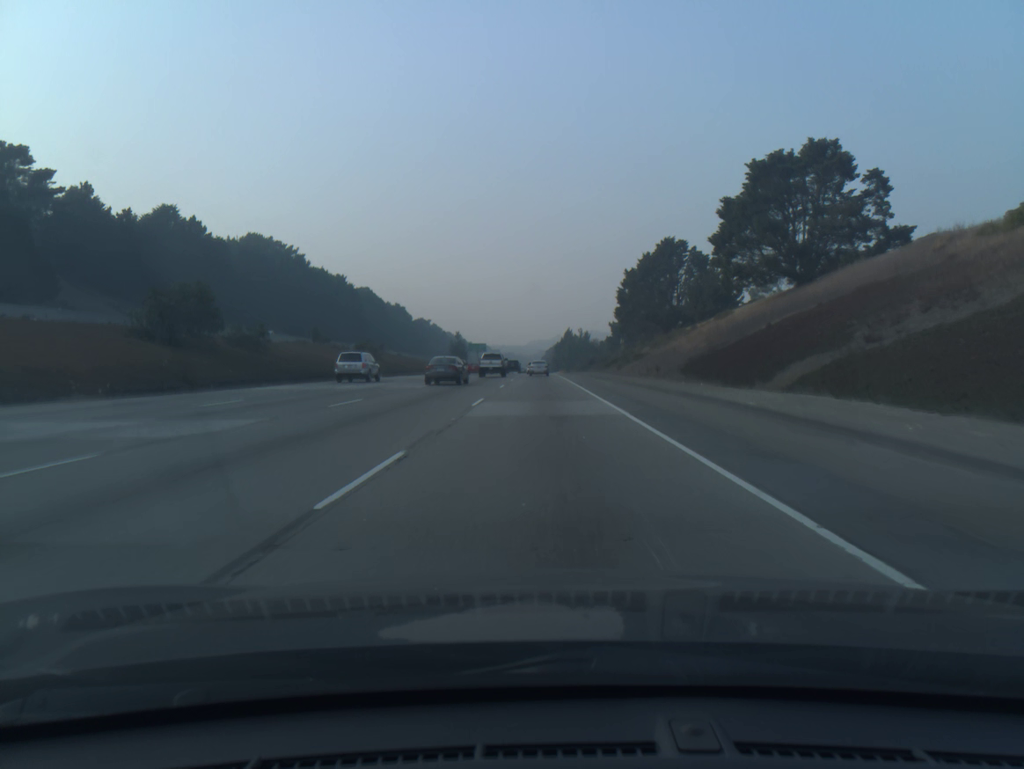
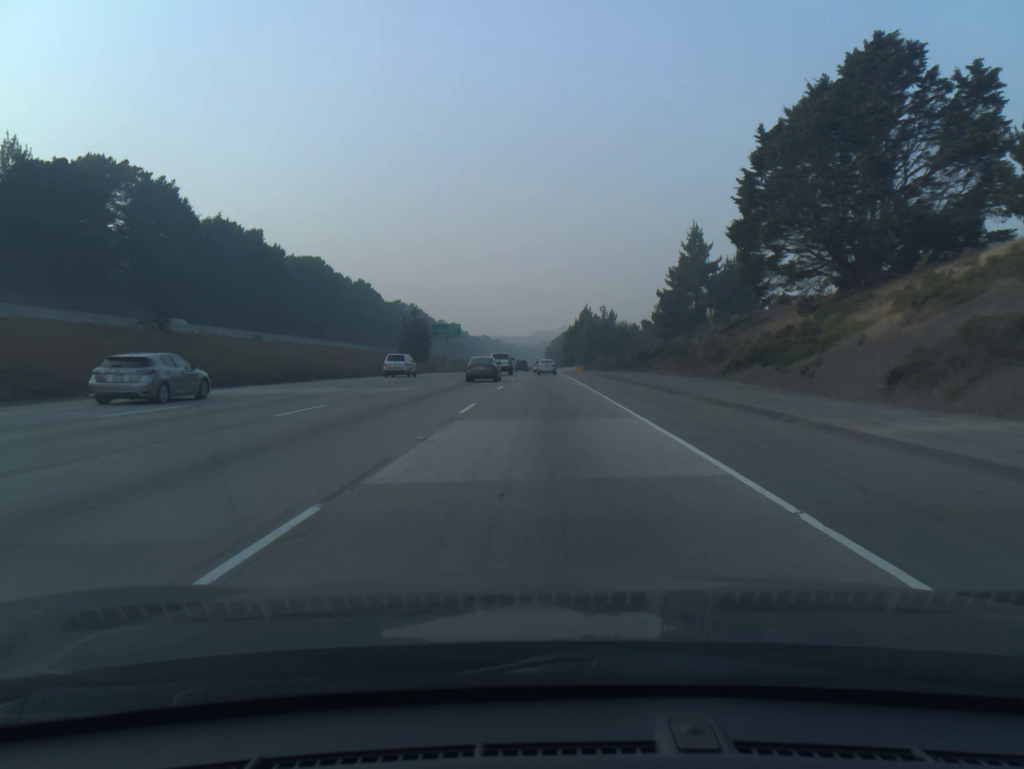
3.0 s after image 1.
(-0.2, +77.3) m; 0°
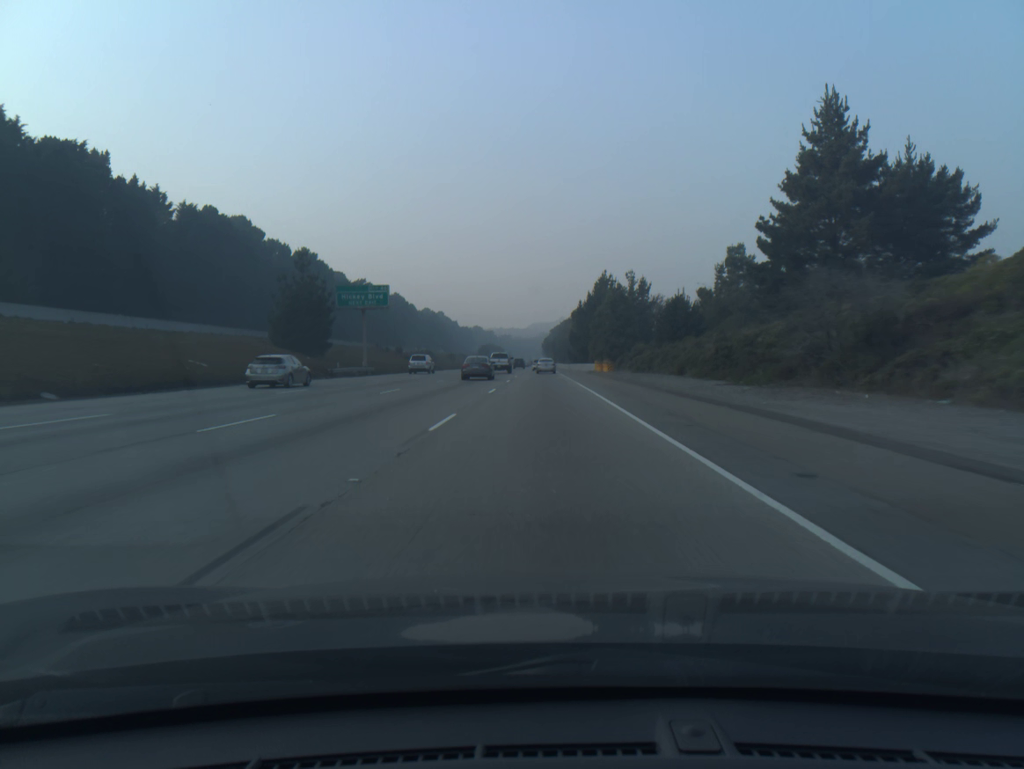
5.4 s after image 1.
(+0.2, +61.9) m; 0°
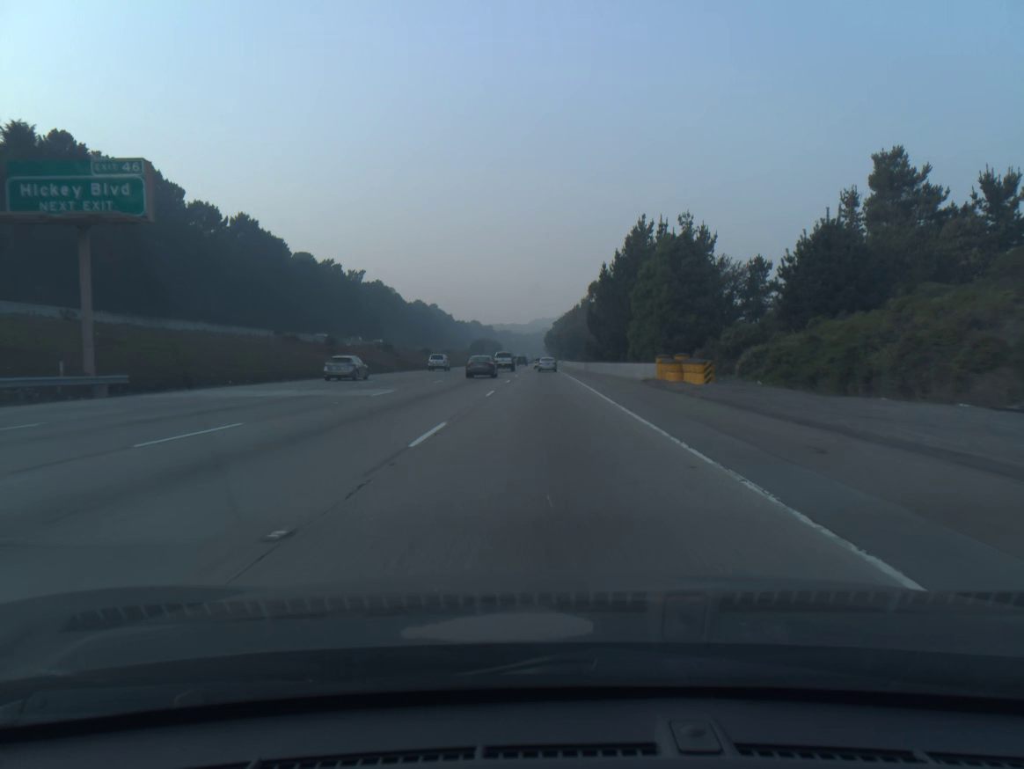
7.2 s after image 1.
(-0.1, +46.3) m; 0°
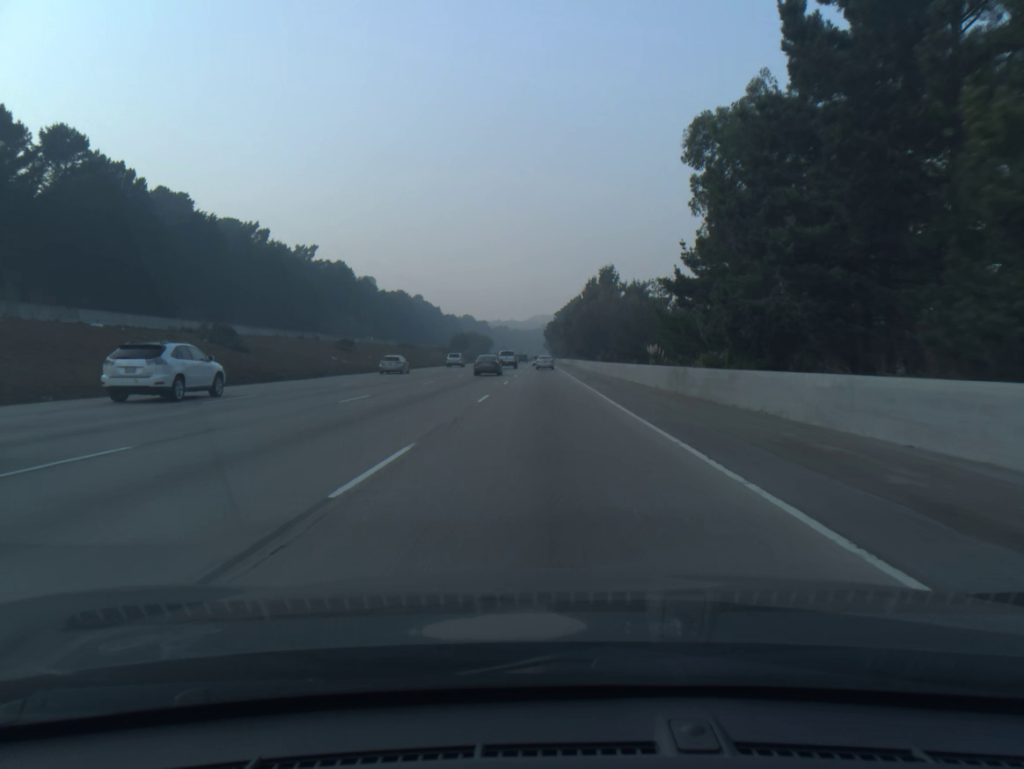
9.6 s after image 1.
(0.0, +62.2) m; 0°
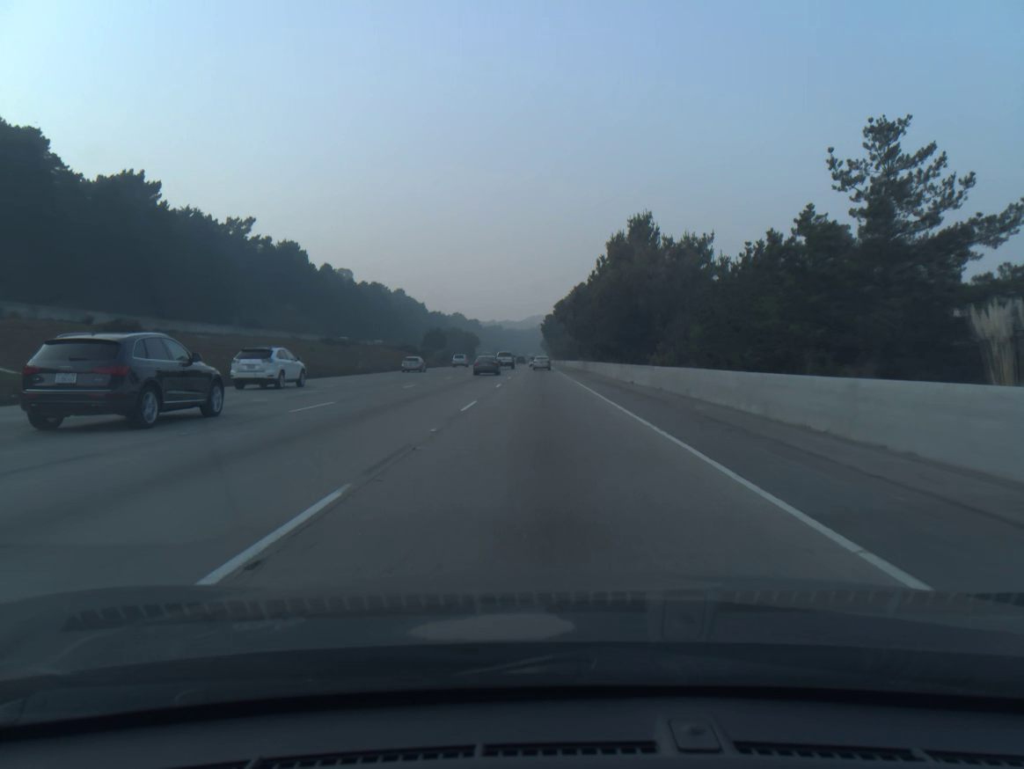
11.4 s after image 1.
(0.0, +47.7) m; 0°
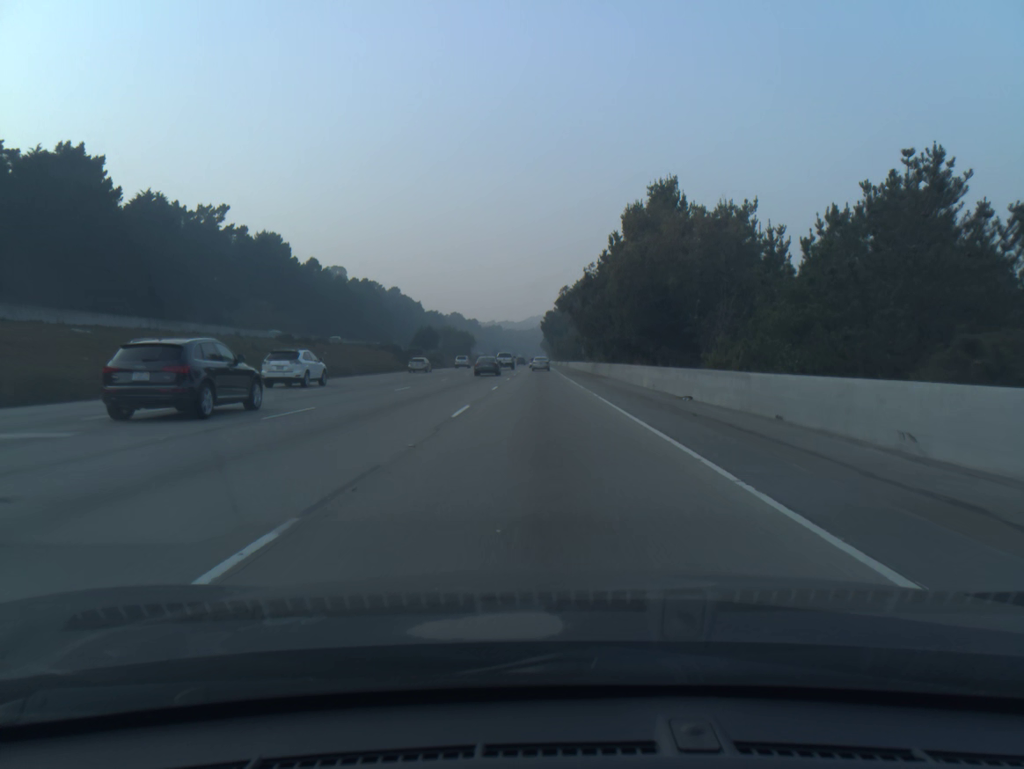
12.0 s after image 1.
(0.0, +16.2) m; 0°
